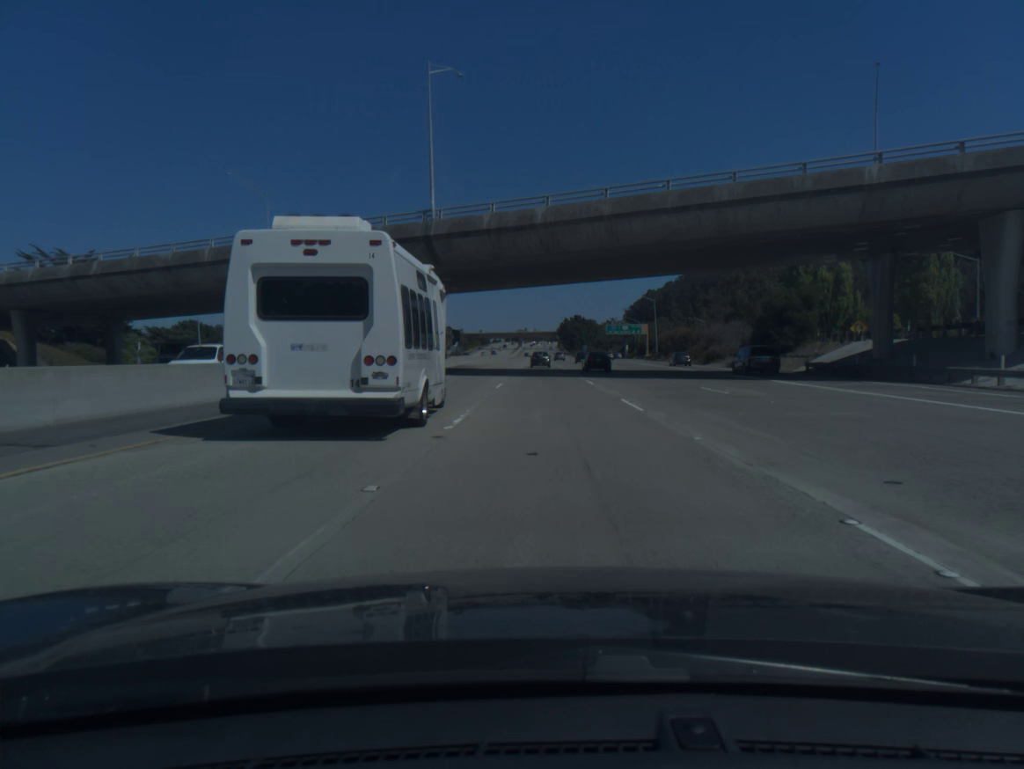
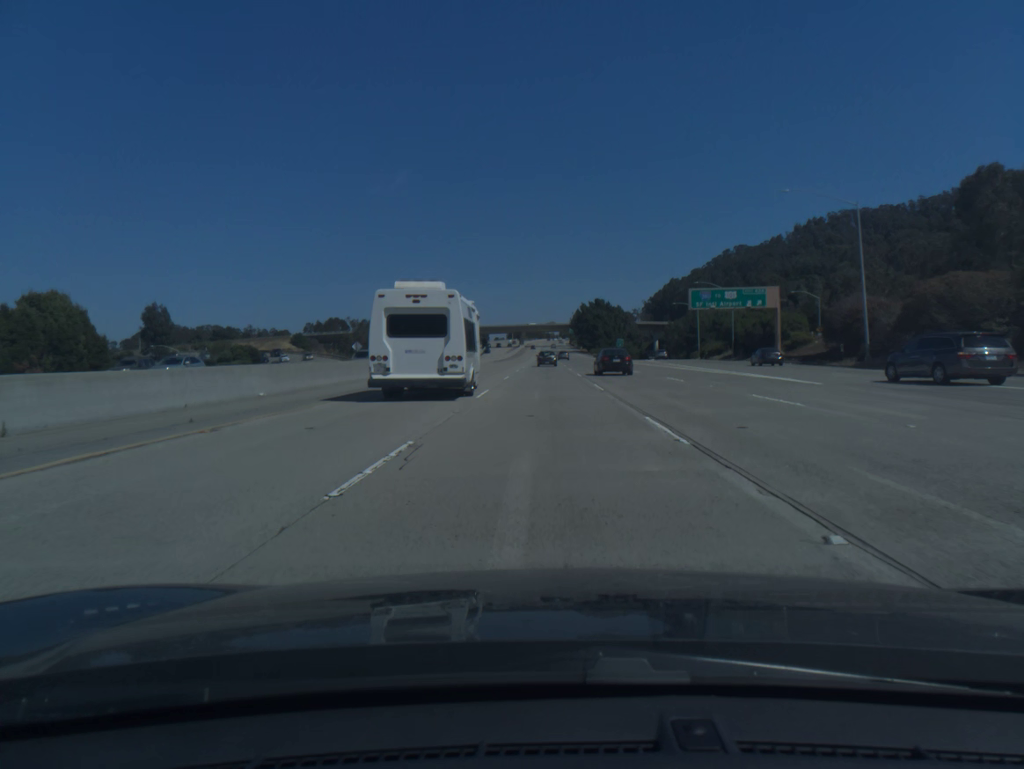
(-0.3, +95.0) m; -1°
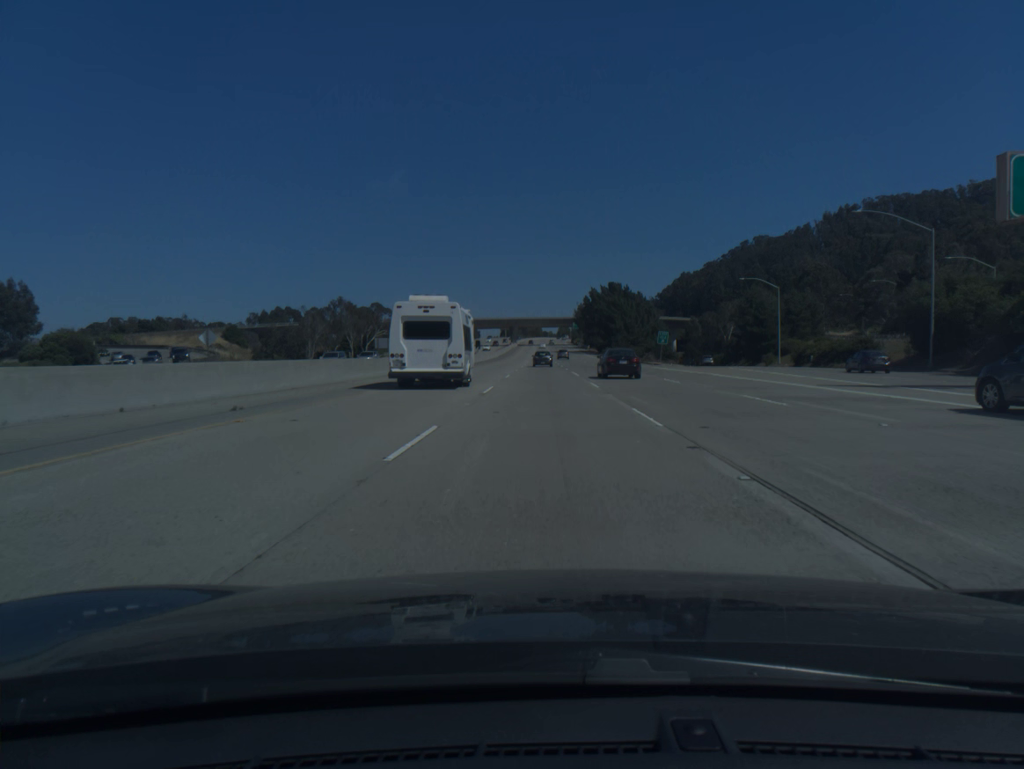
(+0.1, +57.0) m; 0°
